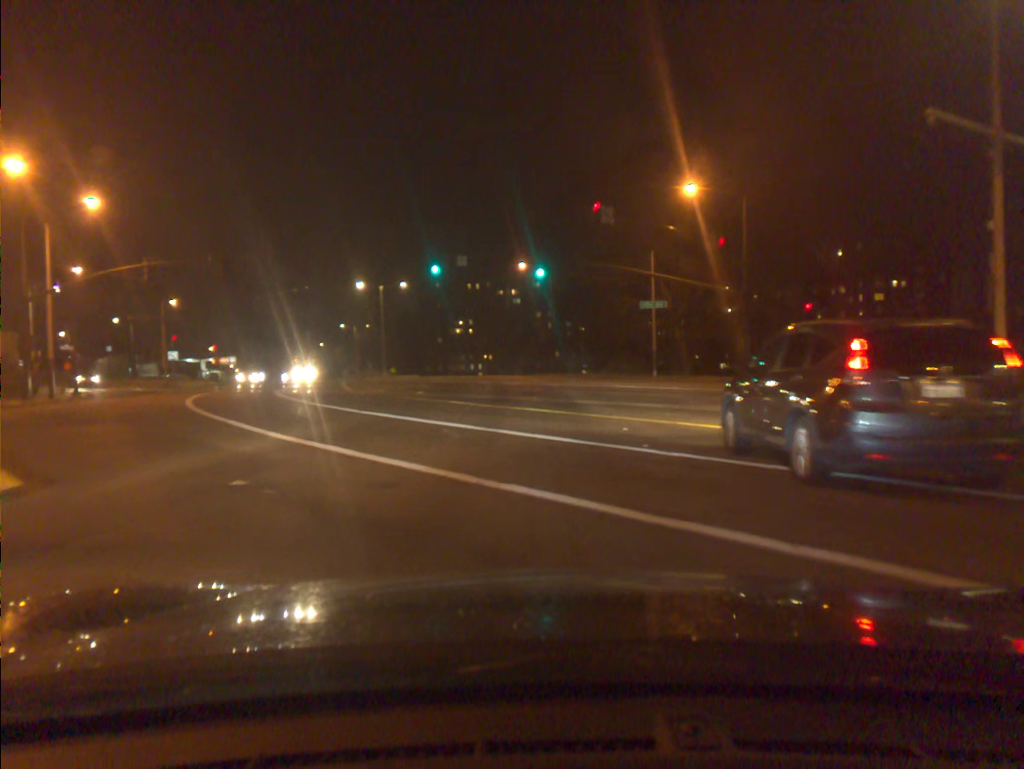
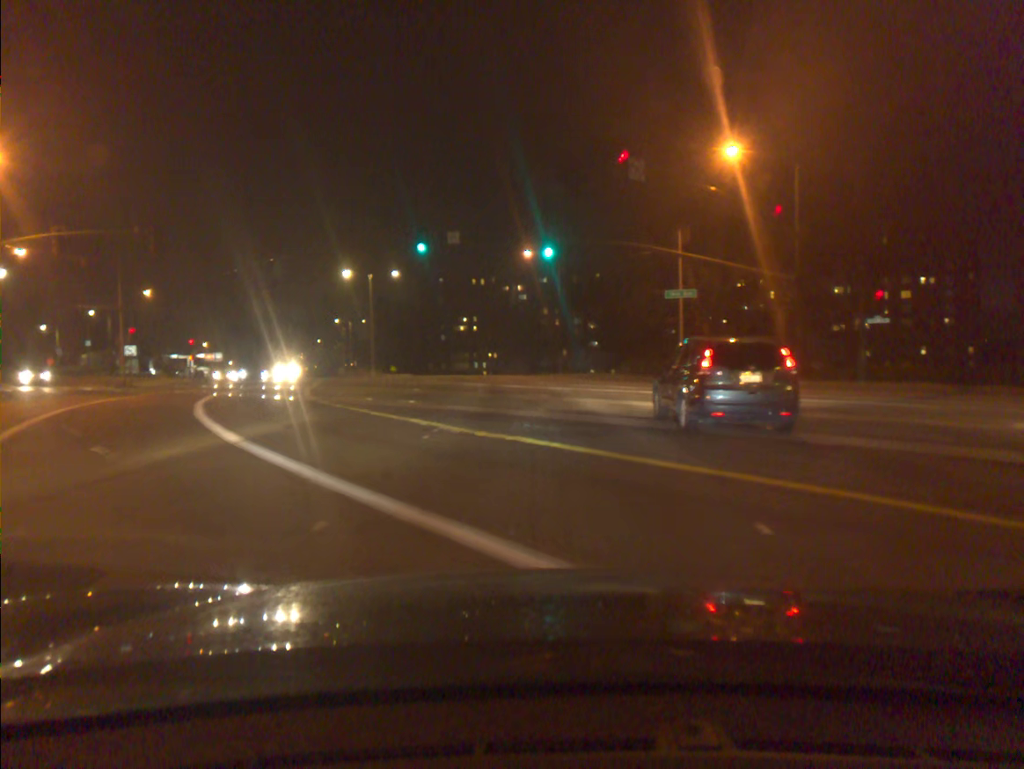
(0.0, +8.1) m; 0°
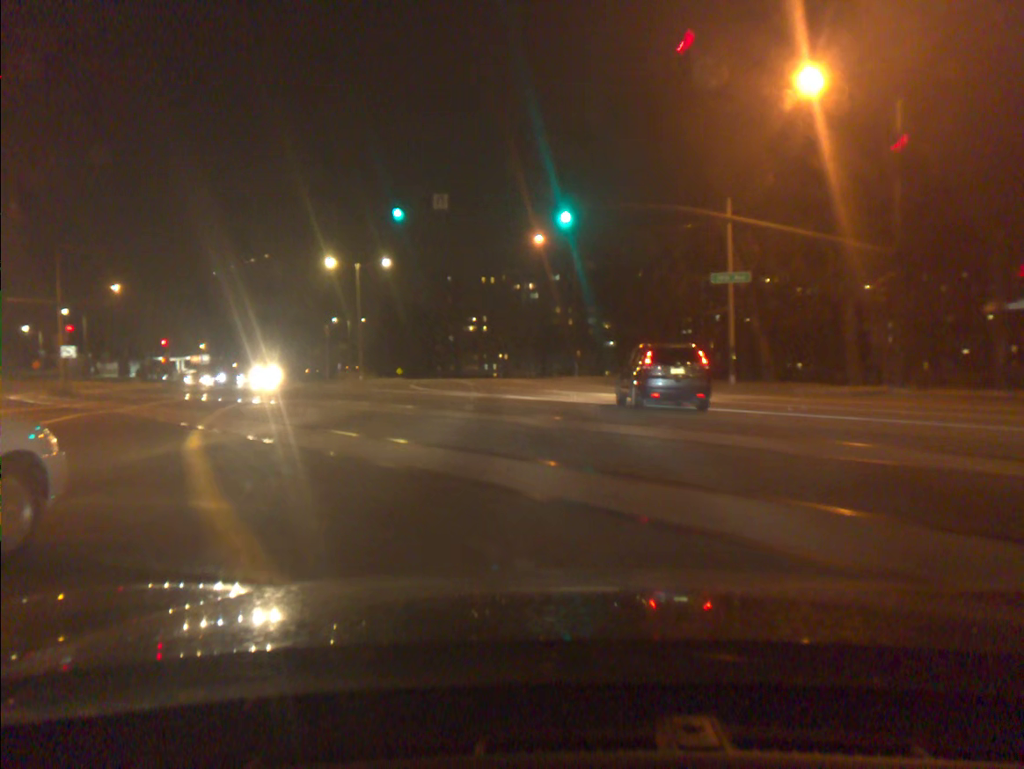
(0.0, +9.6) m; -1°
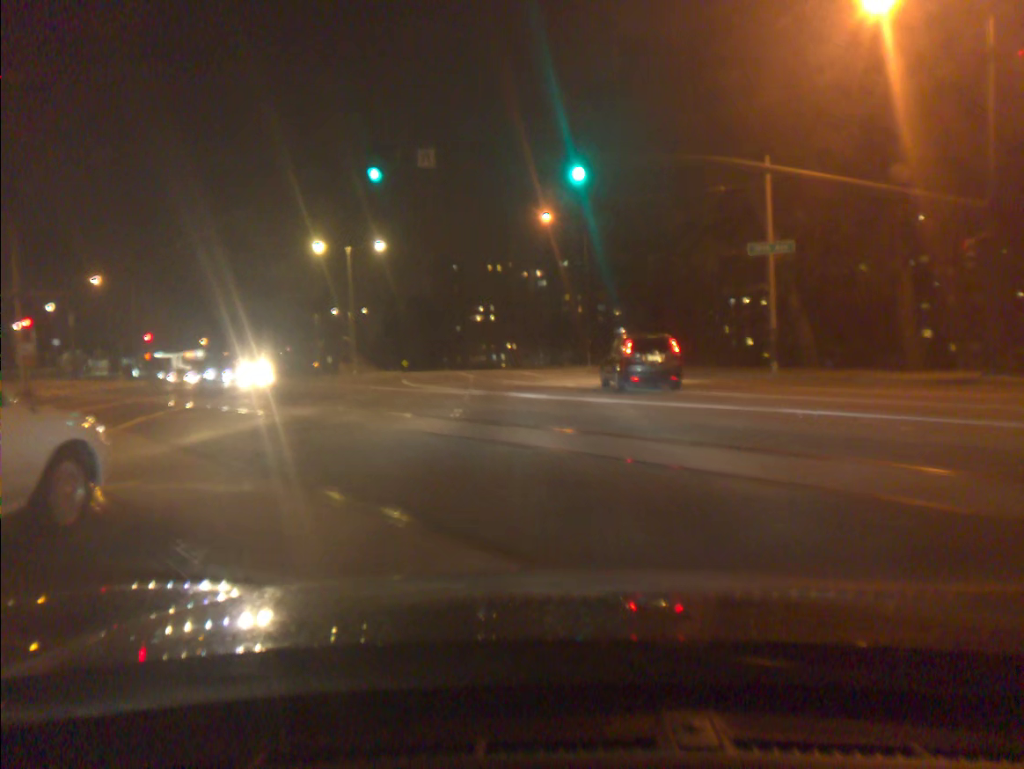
(0.0, +5.3) m; 0°
